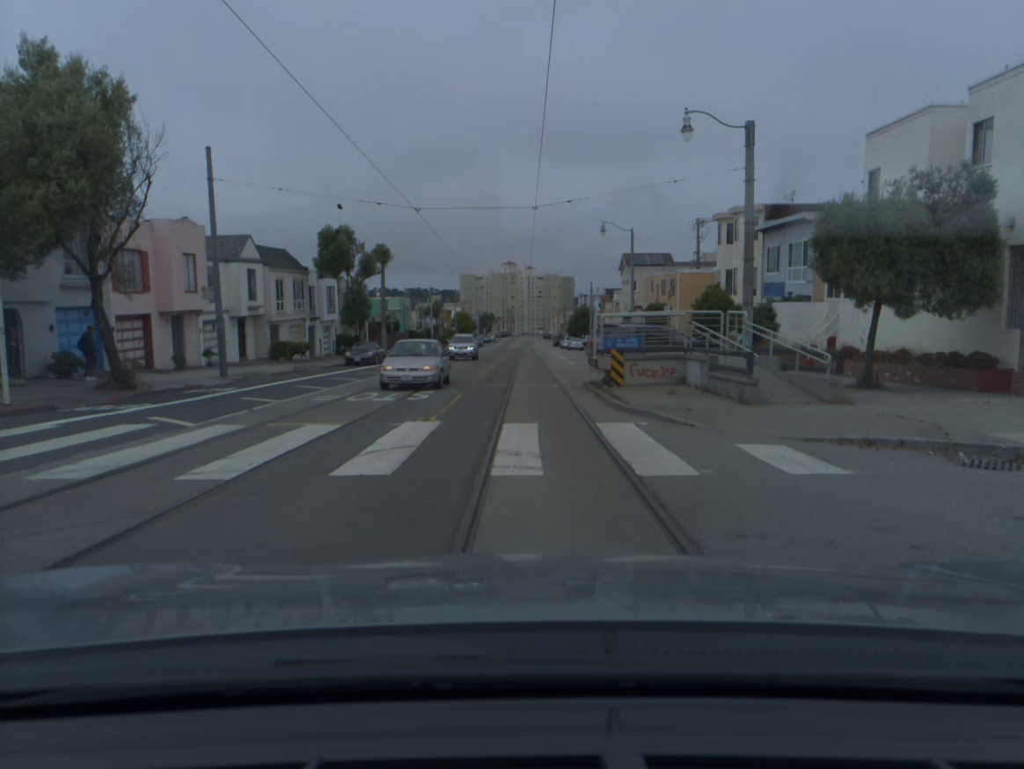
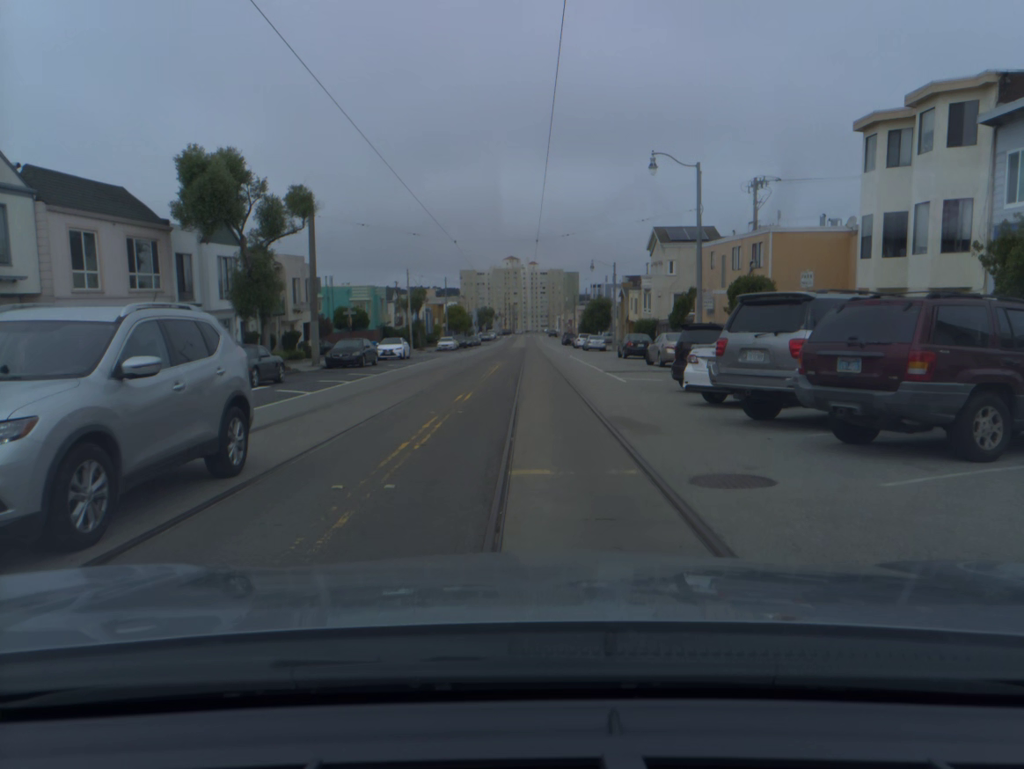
(-0.2, +20.1) m; 0°
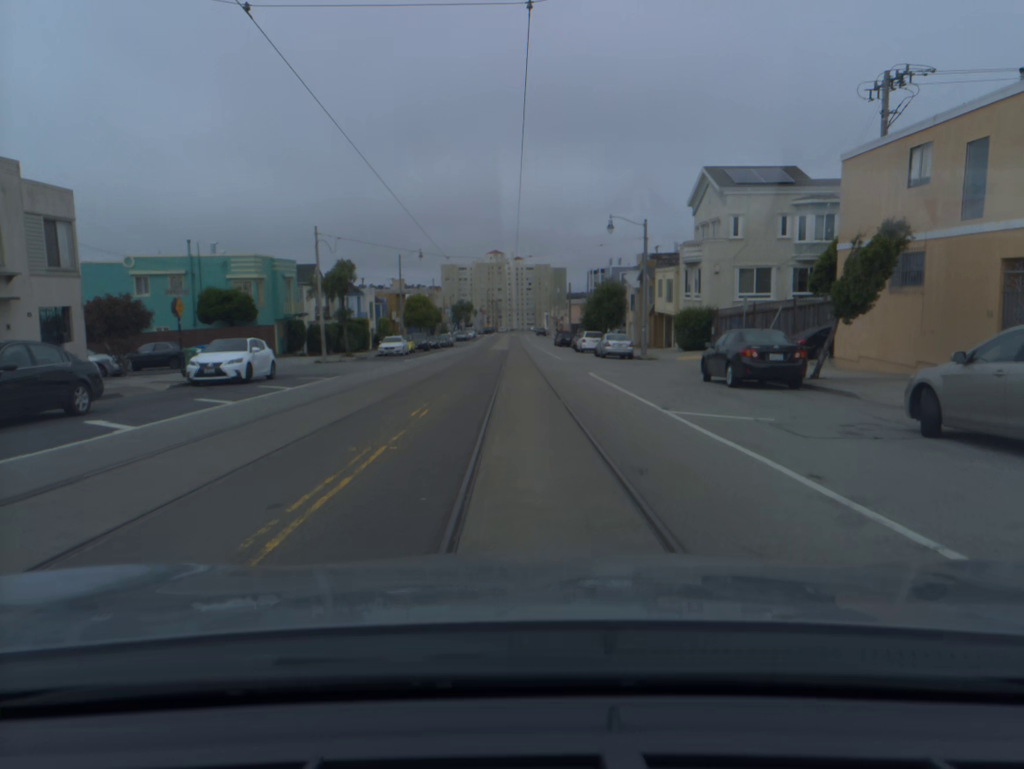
(+0.3, +26.0) m; +1°
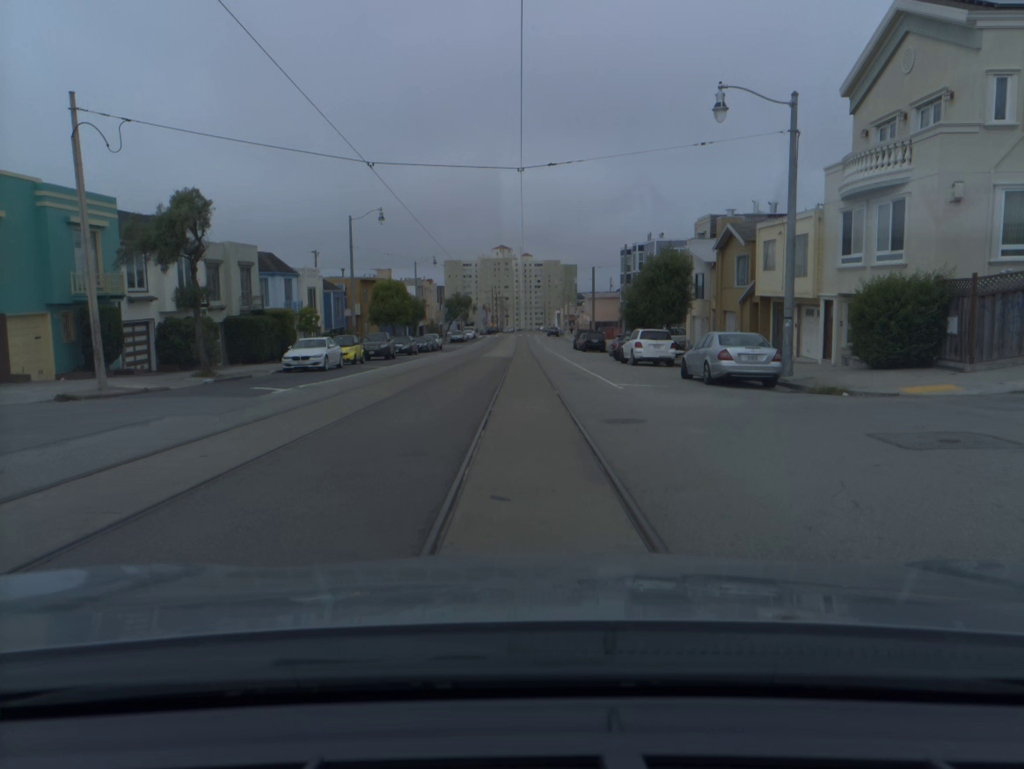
(0.0, +23.9) m; 0°
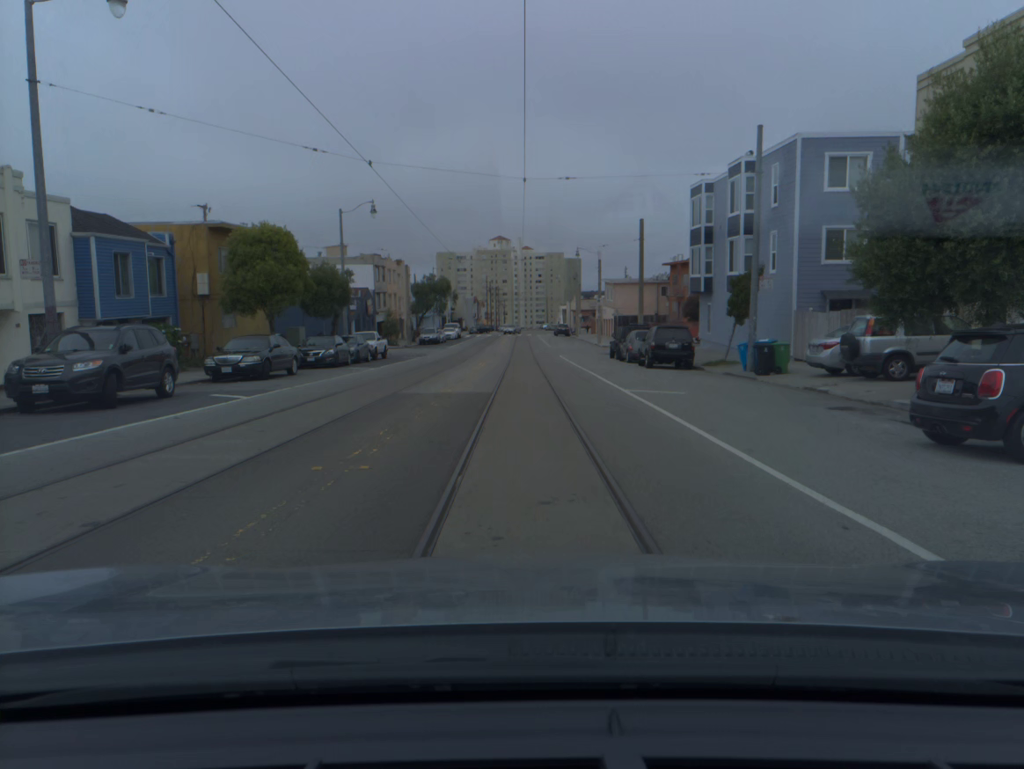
(0.0, +32.7) m; 0°
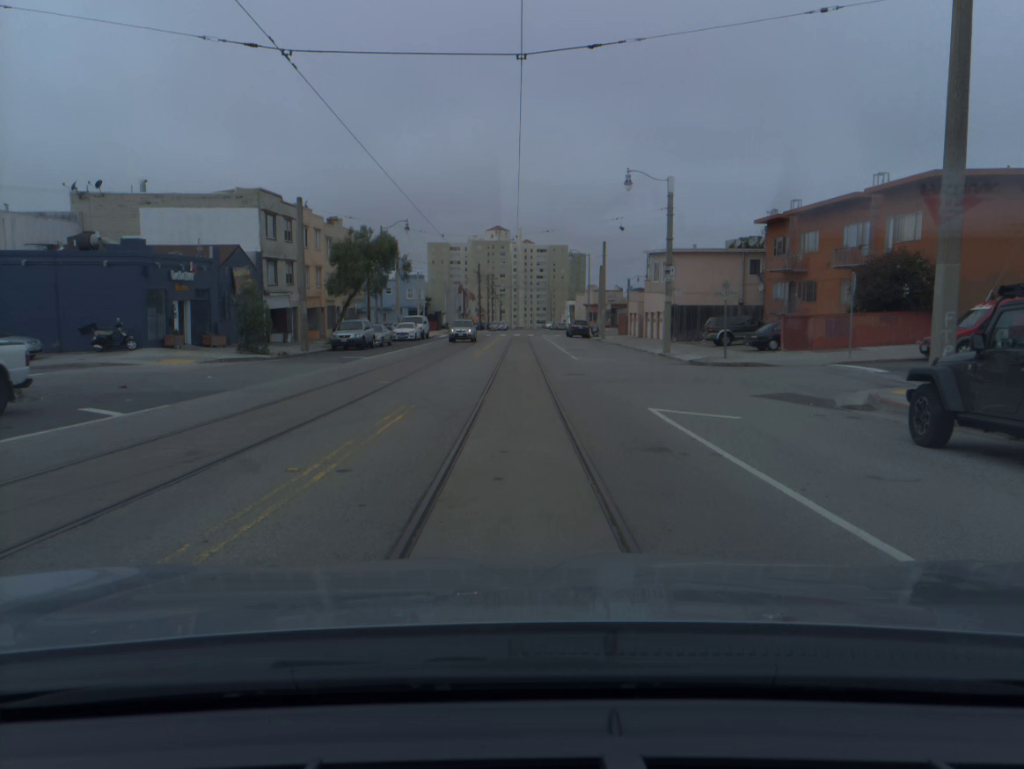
(0.0, +35.8) m; 0°
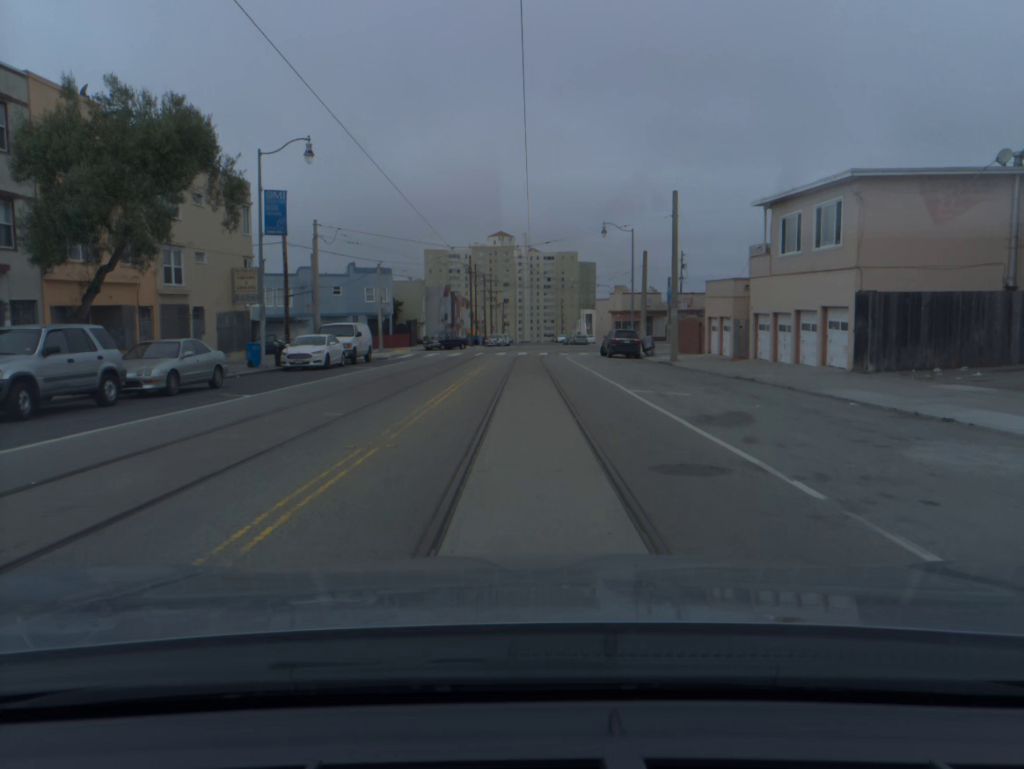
(-0.1, +30.1) m; 0°
